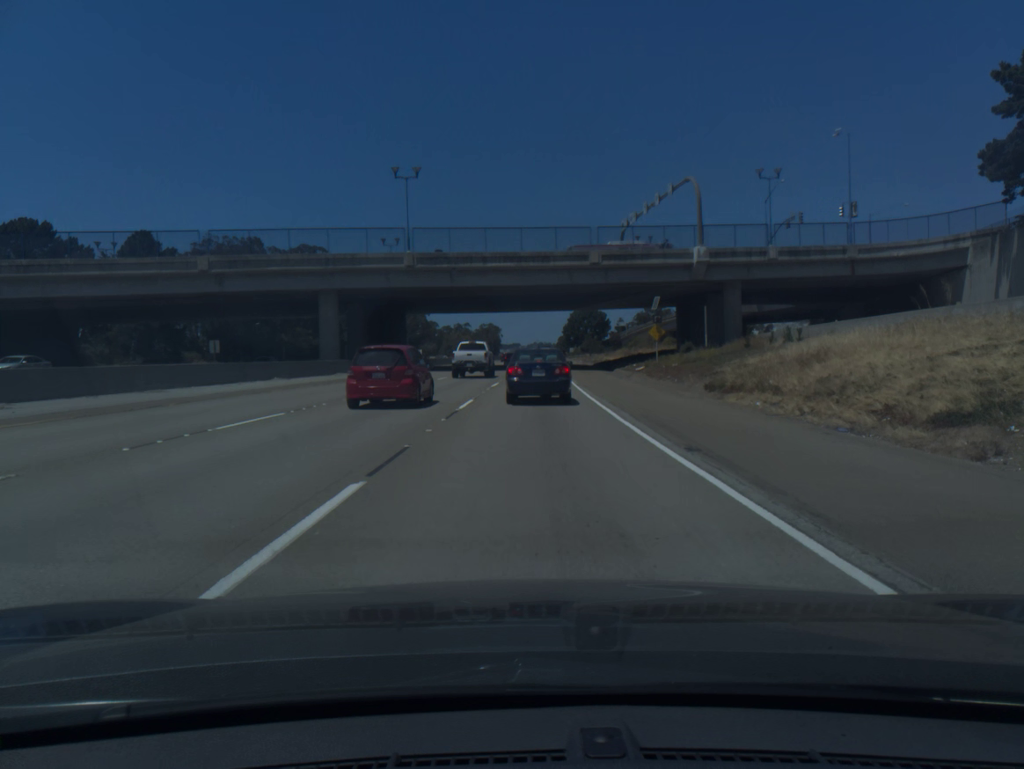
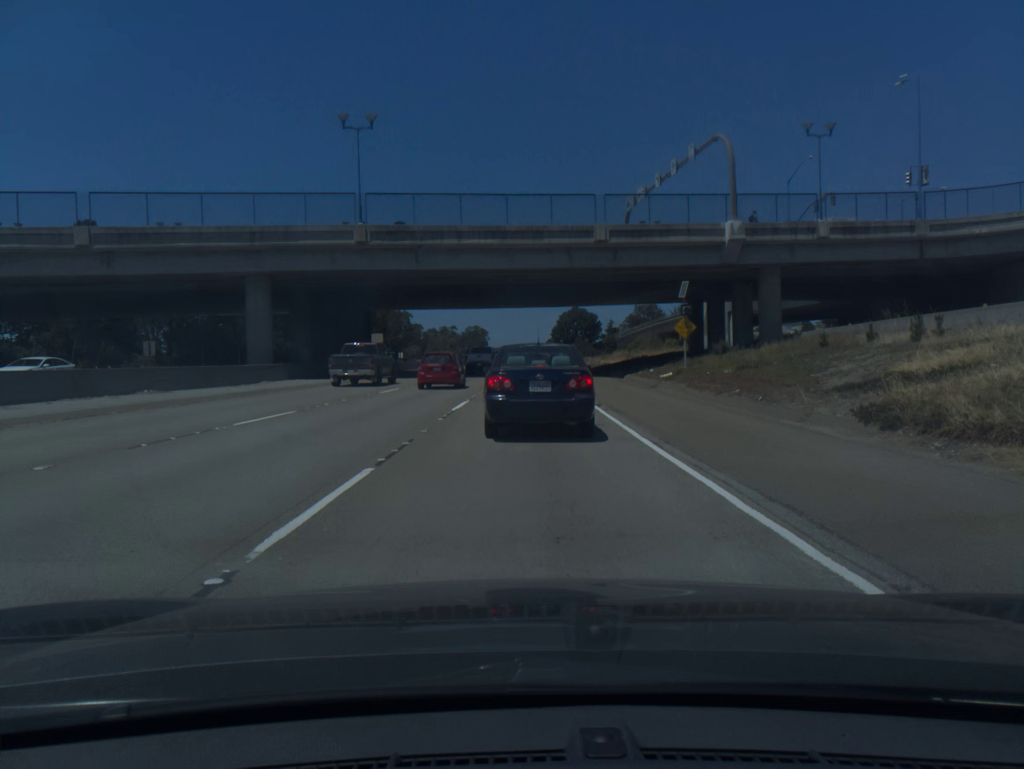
(+0.1, +14.0) m; +1°
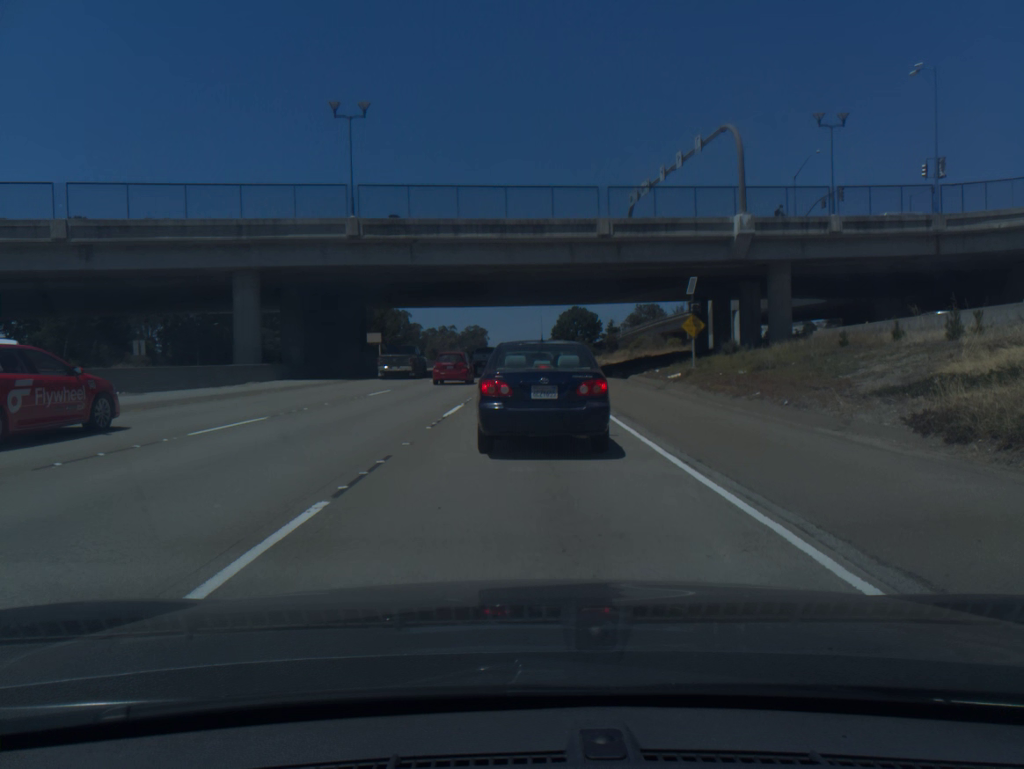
(0.0, +2.1) m; 0°
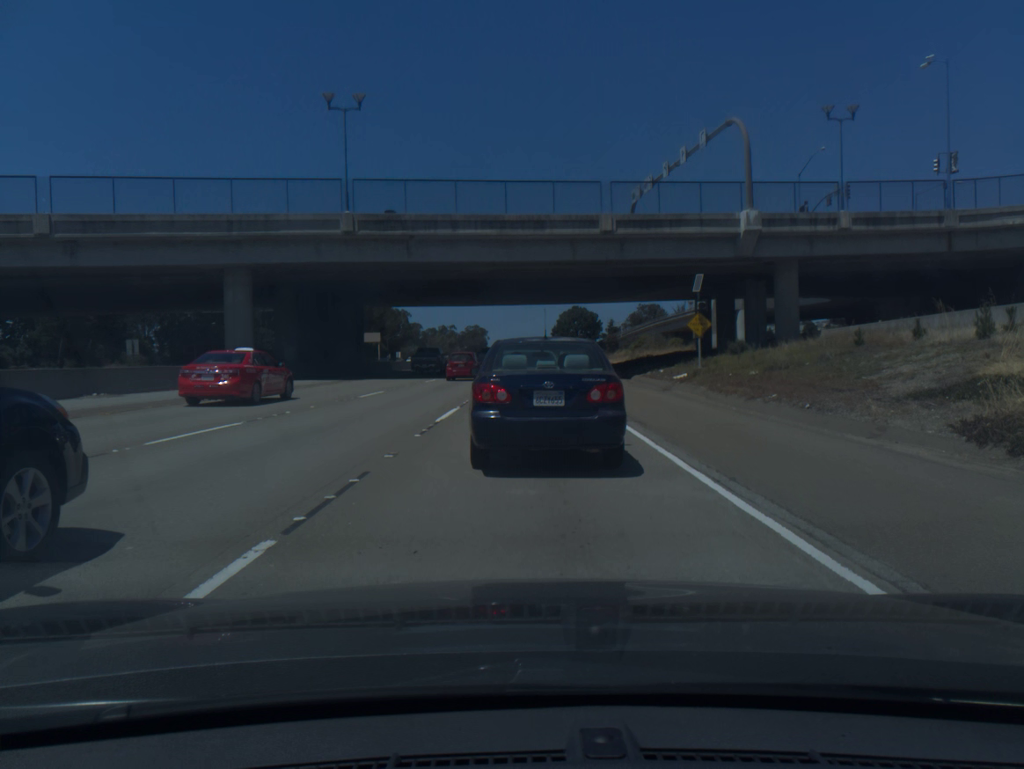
(0.0, +1.5) m; 0°
